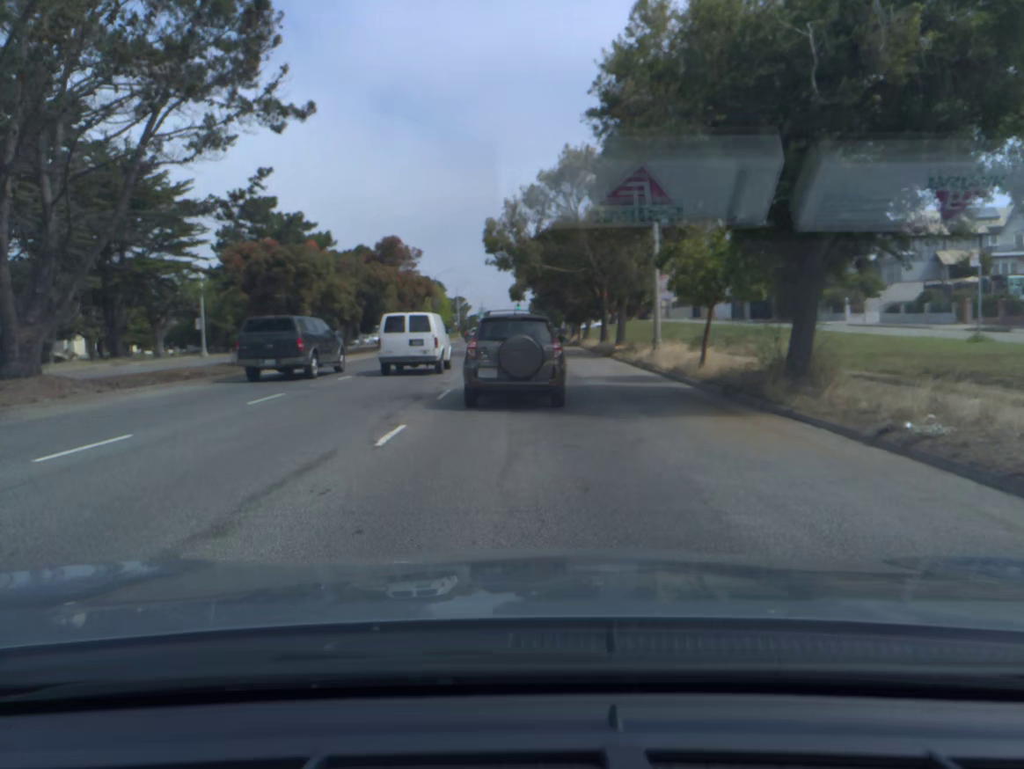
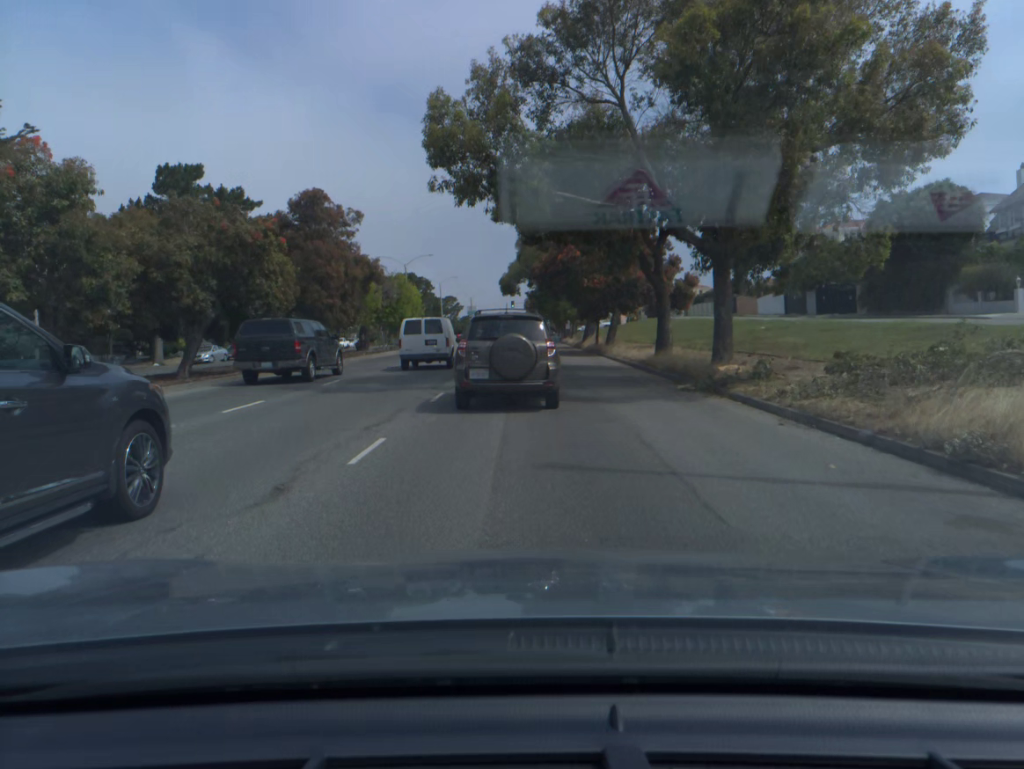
(+0.1, +22.7) m; +1°
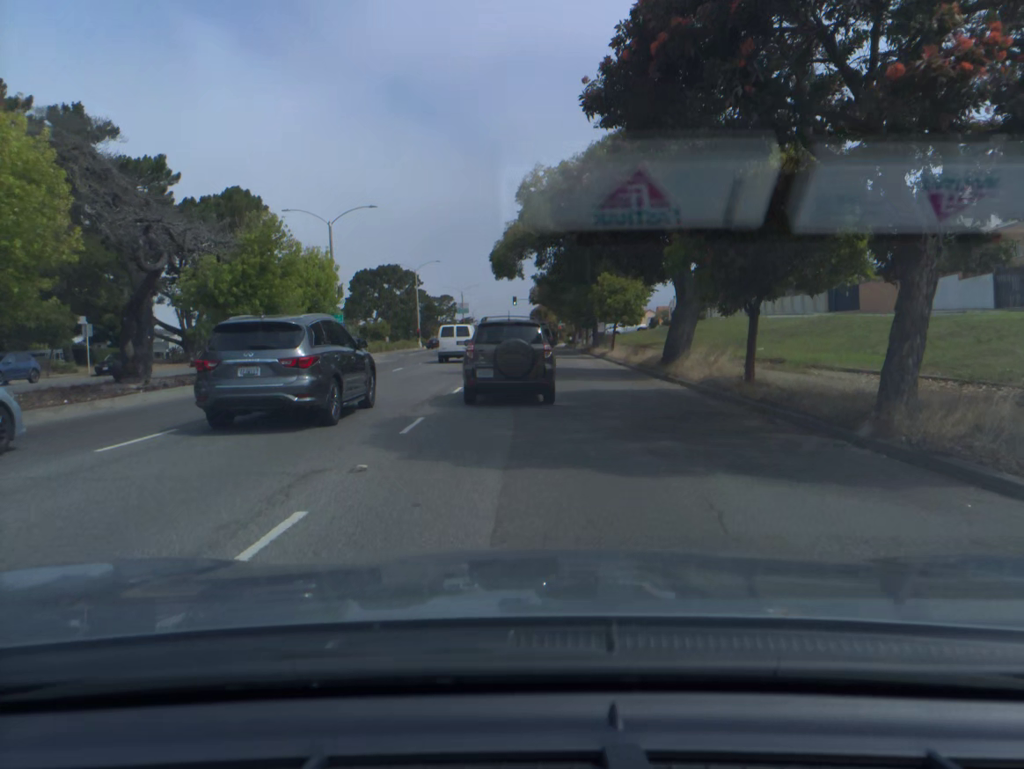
(-0.2, +33.5) m; -1°
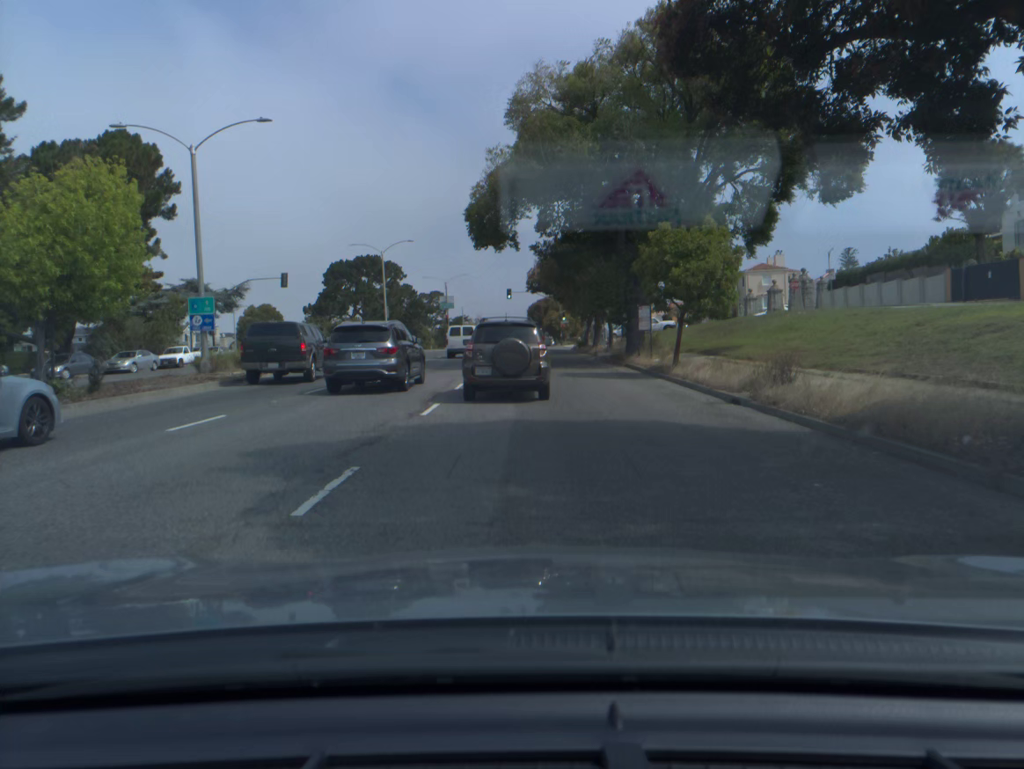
(0.0, +19.6) m; 0°
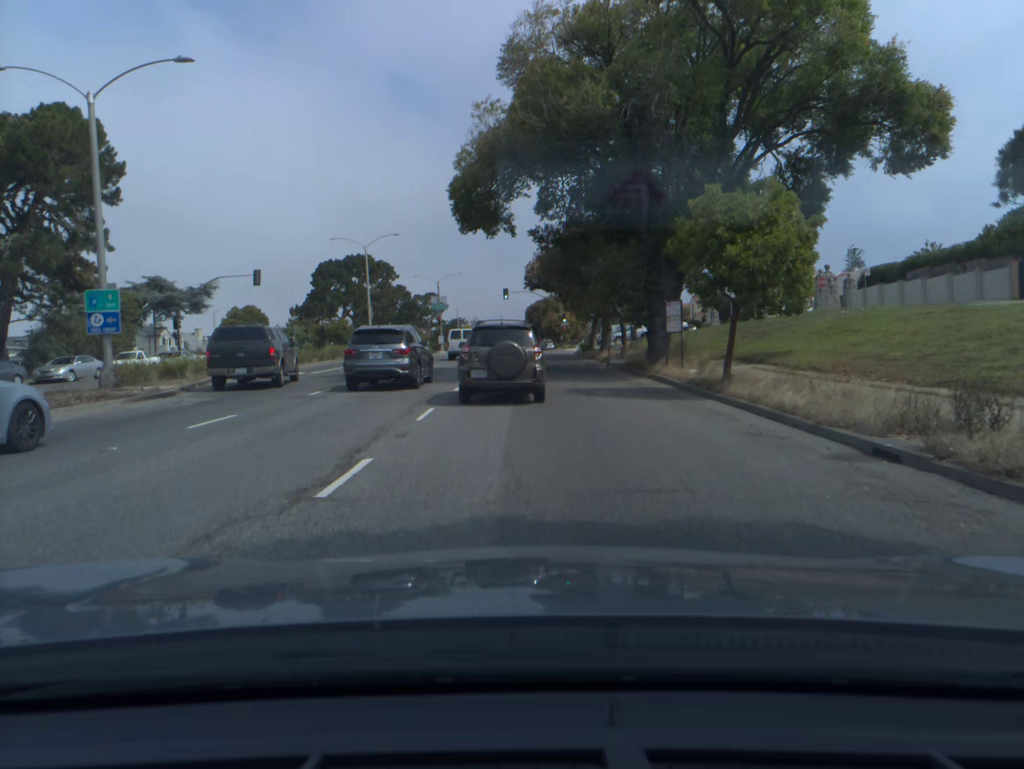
(0.0, +6.5) m; 0°
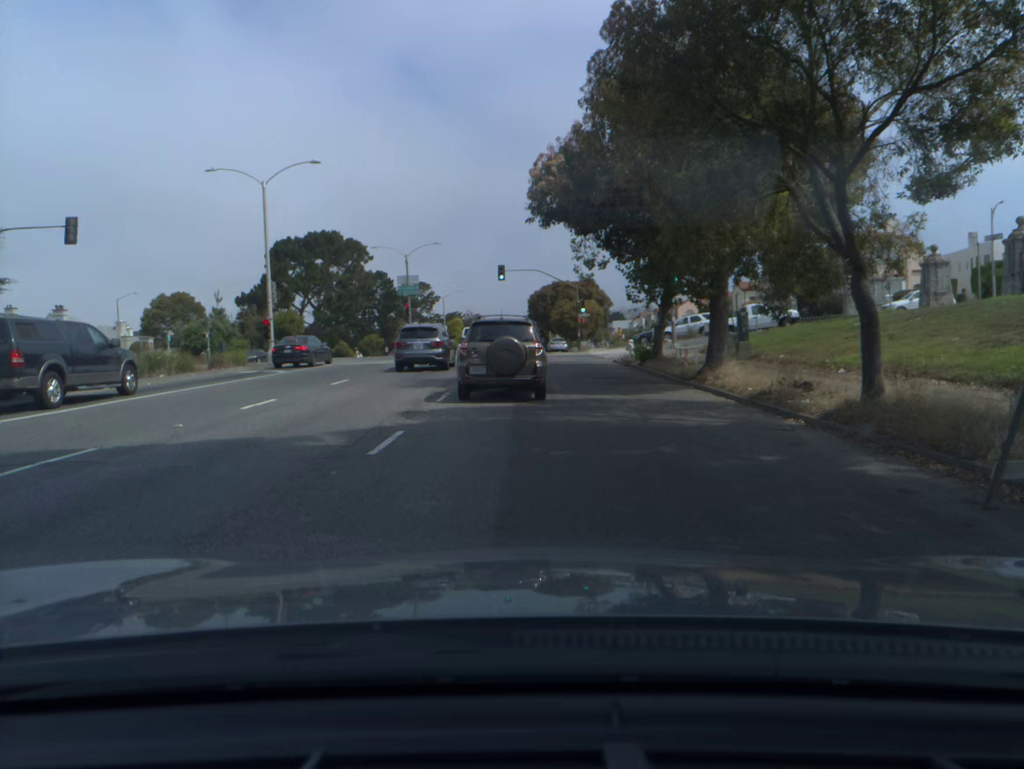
(0.0, +26.3) m; 0°
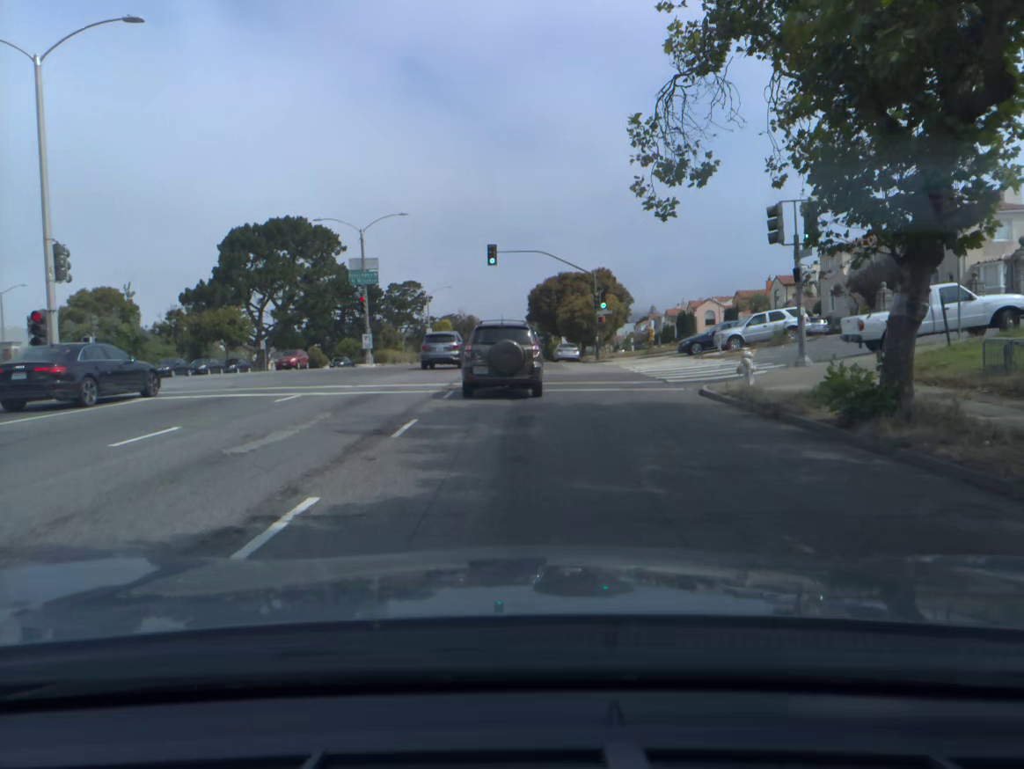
(0.0, +18.7) m; 0°
